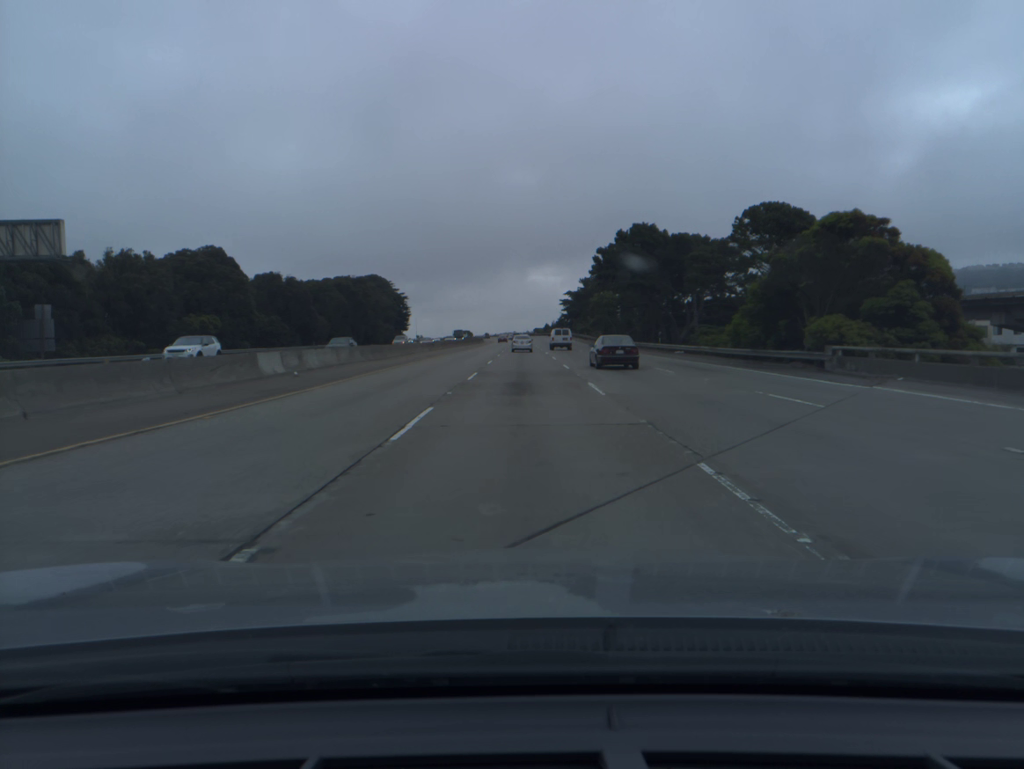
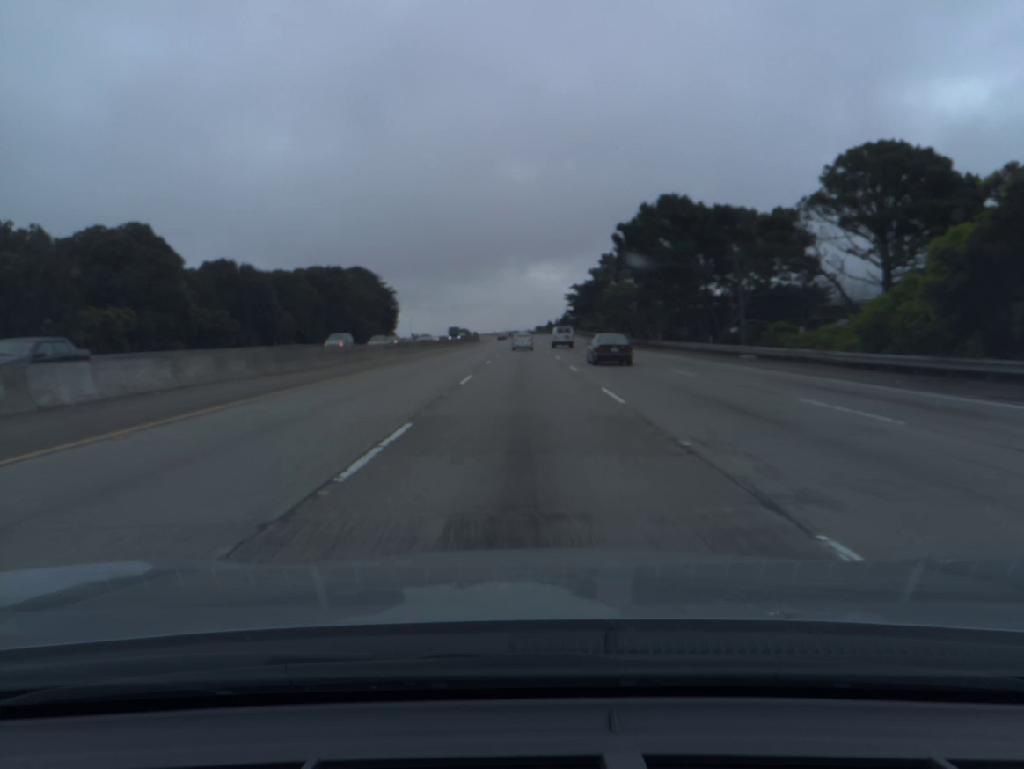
(0.0, +17.8) m; 0°
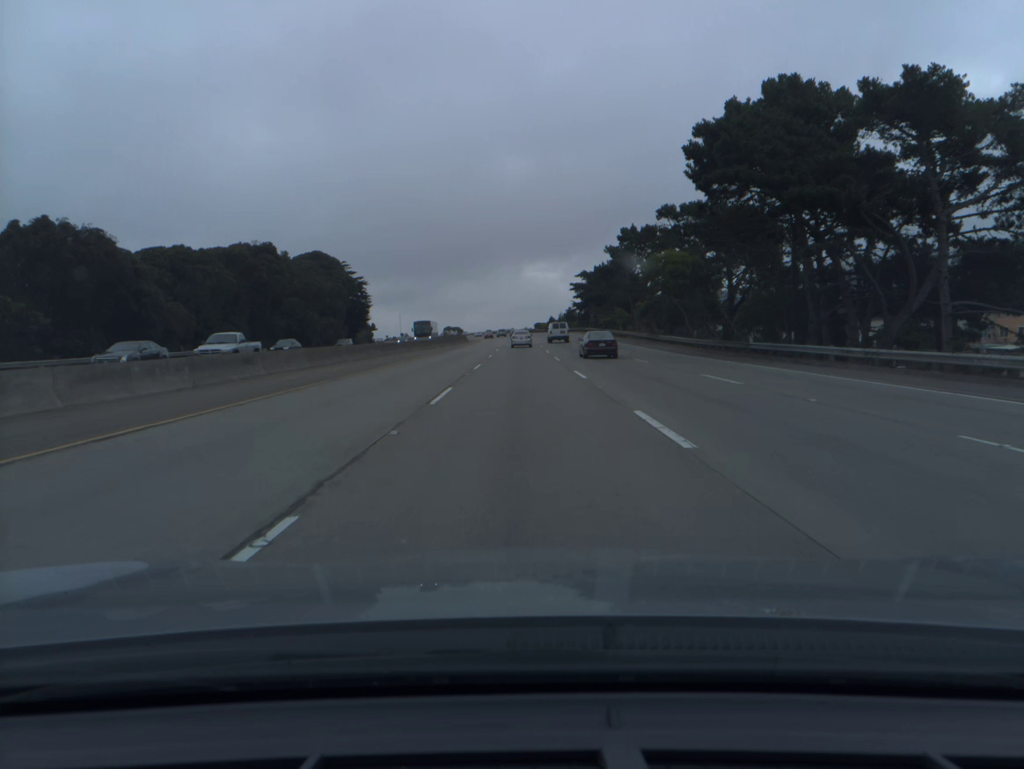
(-0.1, +35.6) m; 0°
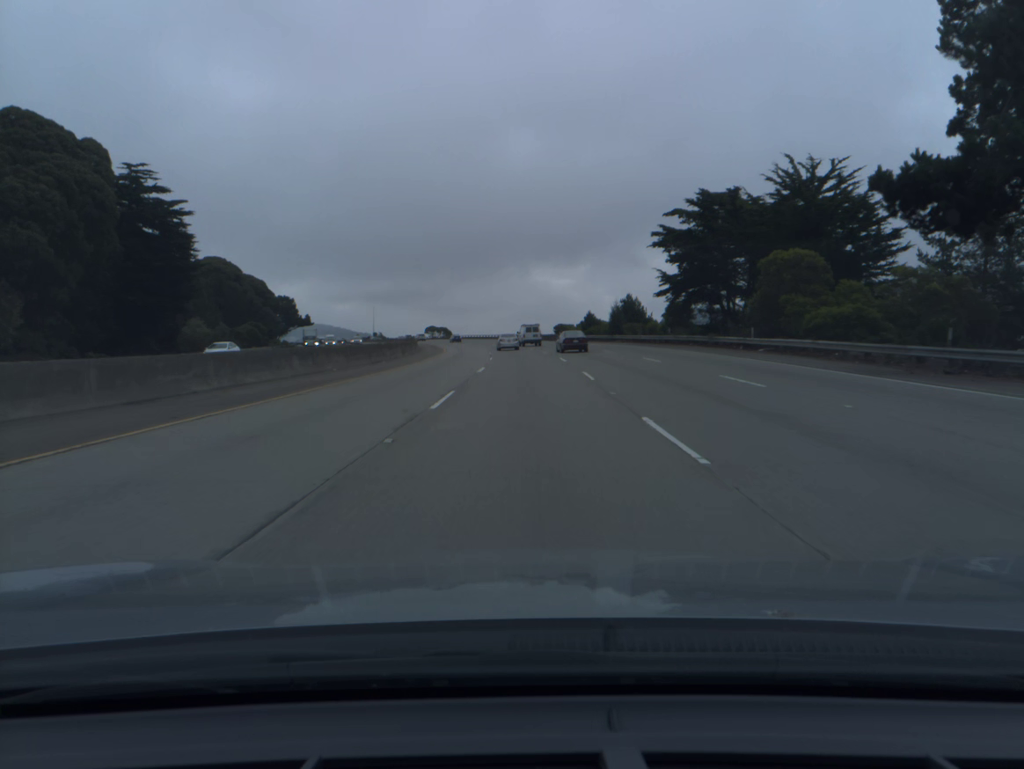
(-0.3, +88.4) m; -1°
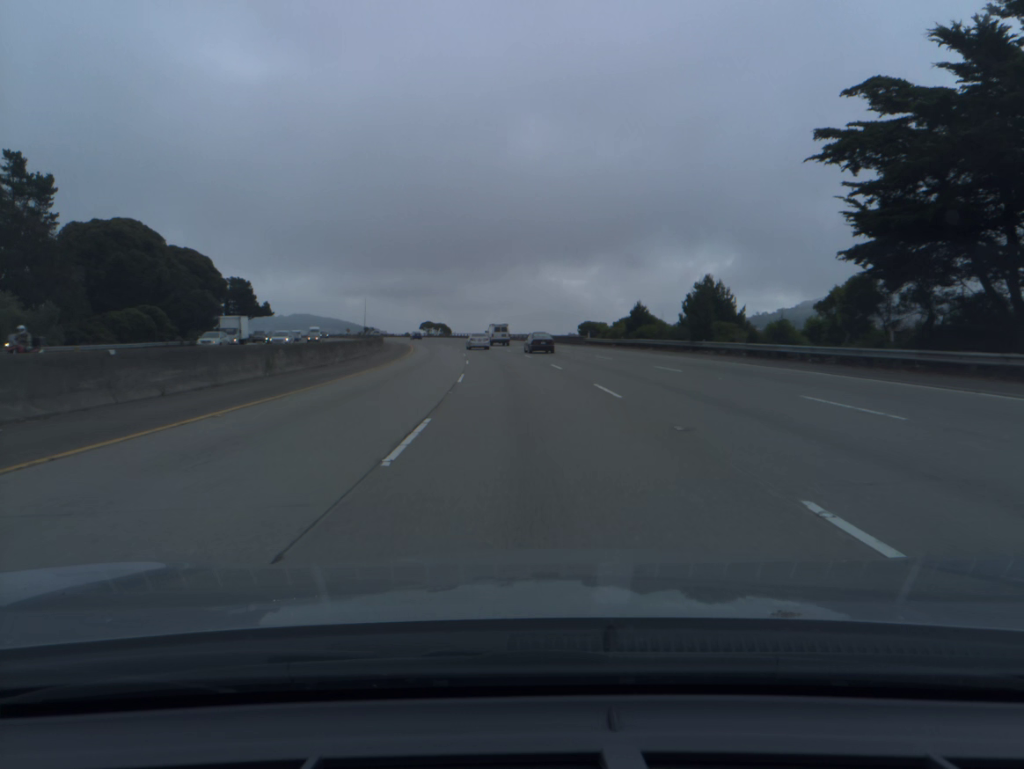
(-0.1, +35.1) m; -1°
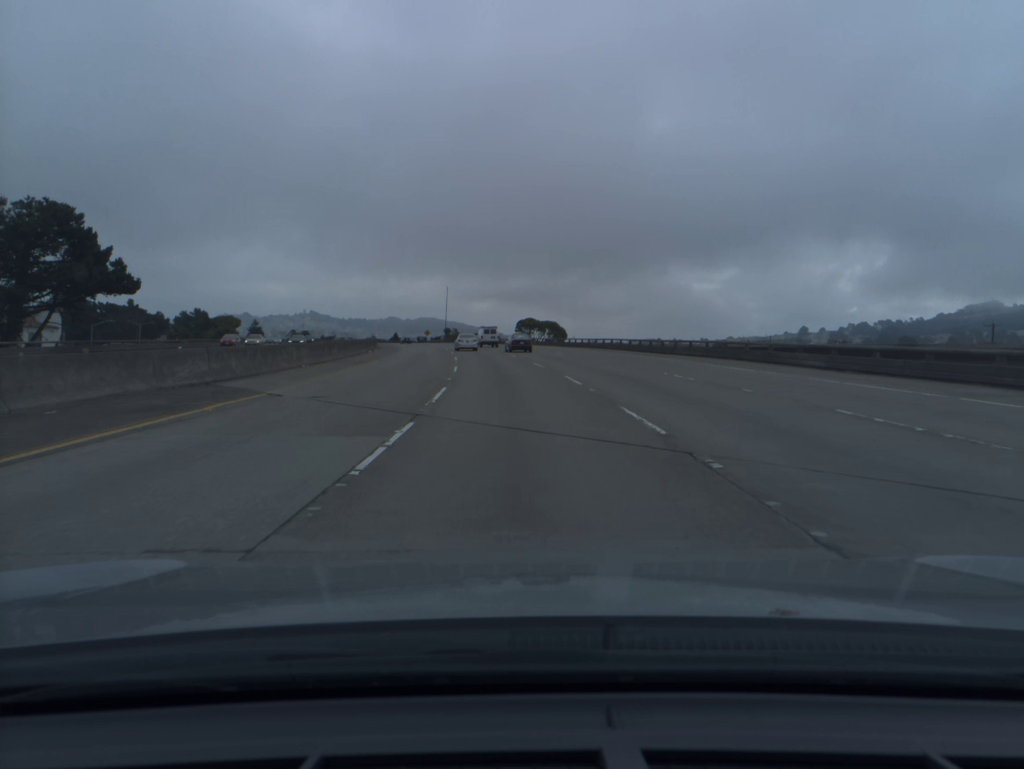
(-6.2, +88.1) m; -9°
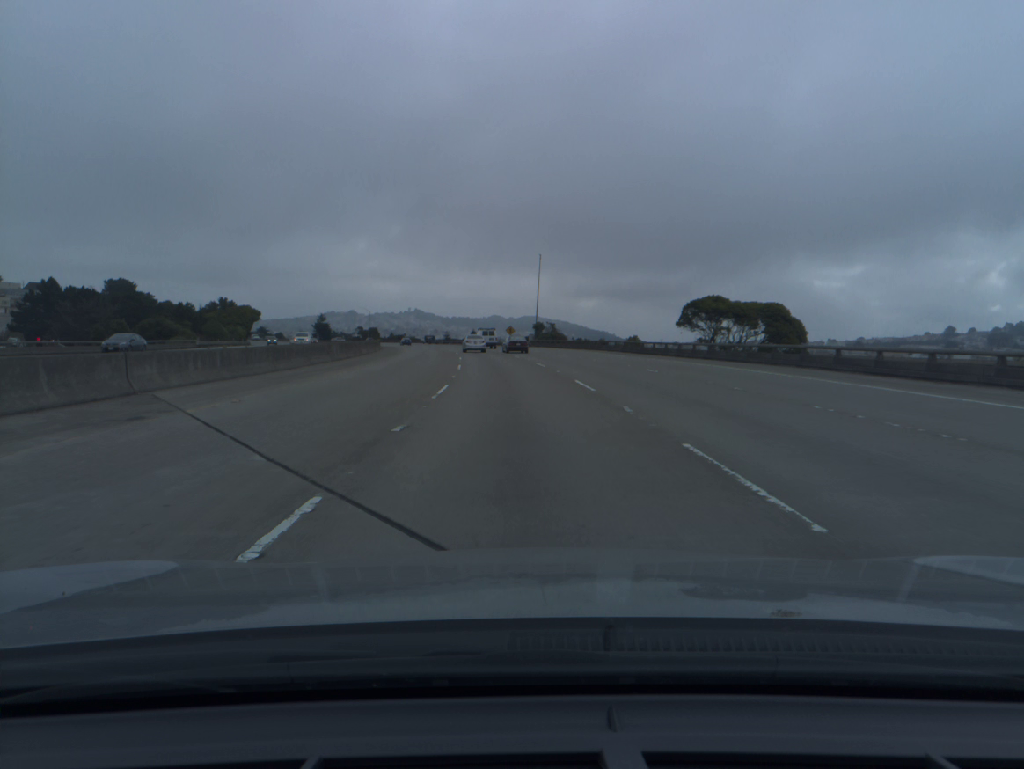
(-4.8, +71.0) m; -7°
